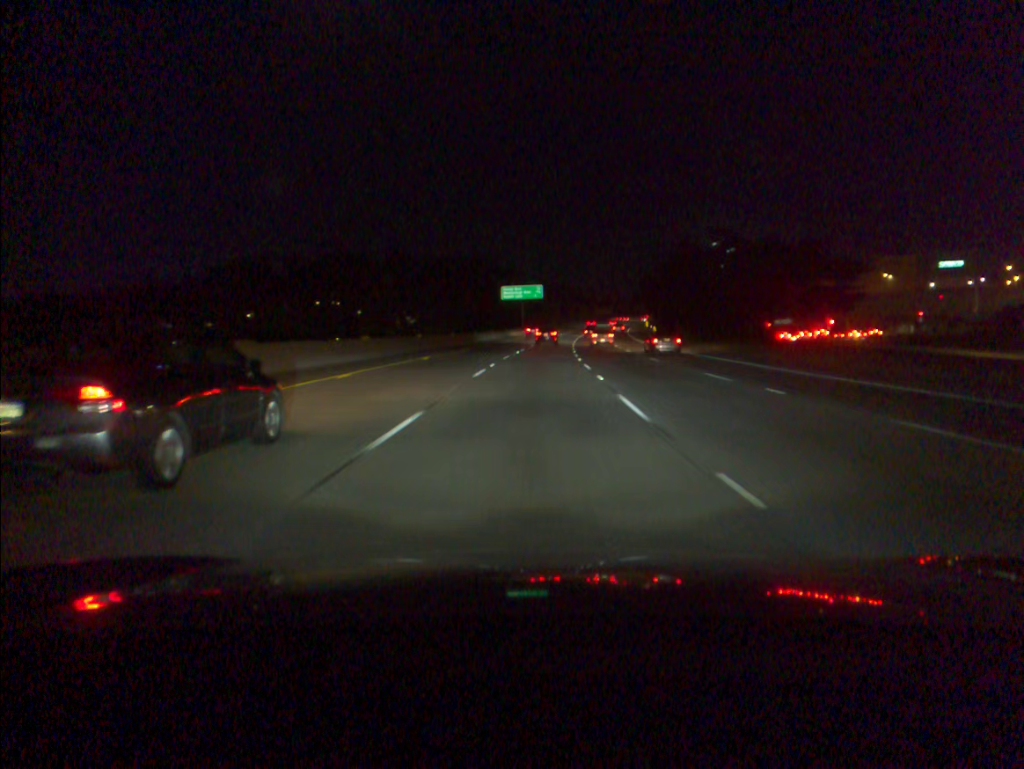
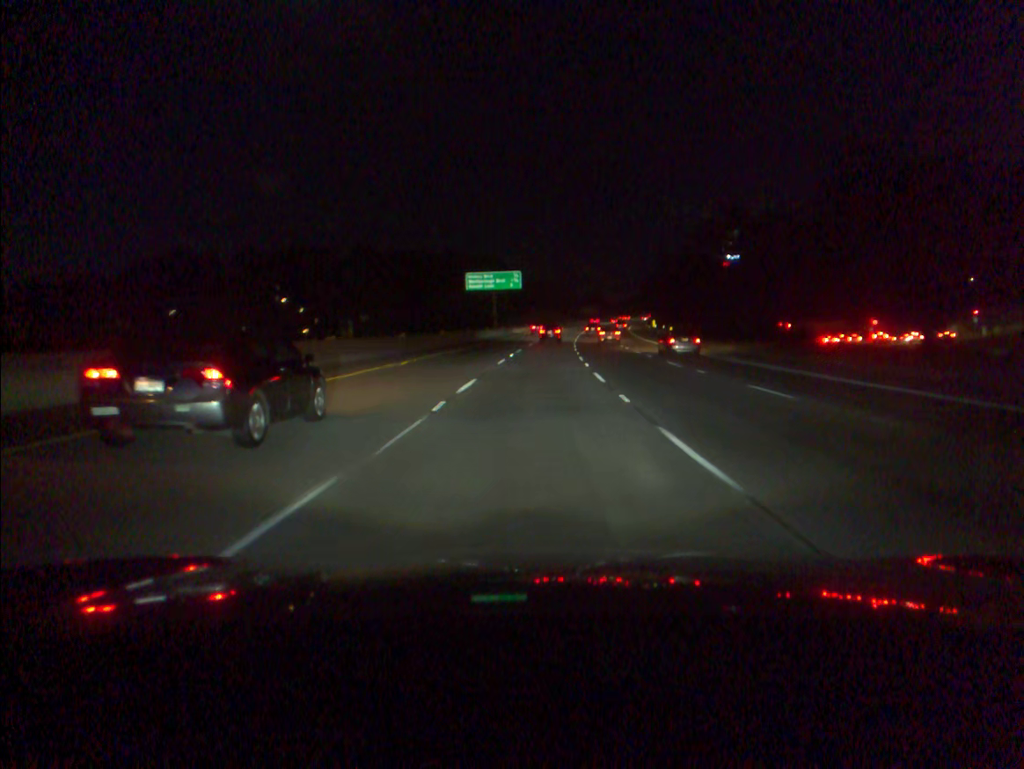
(+0.5, +35.1) m; +2°
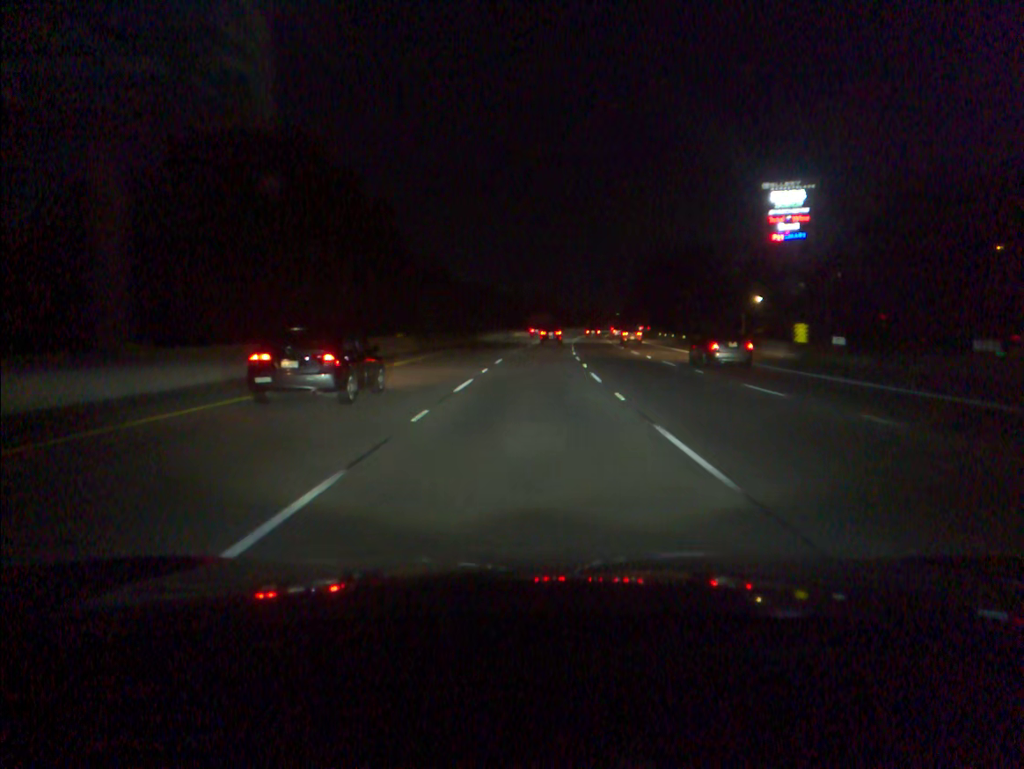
(+3.1, +87.6) m; +4°
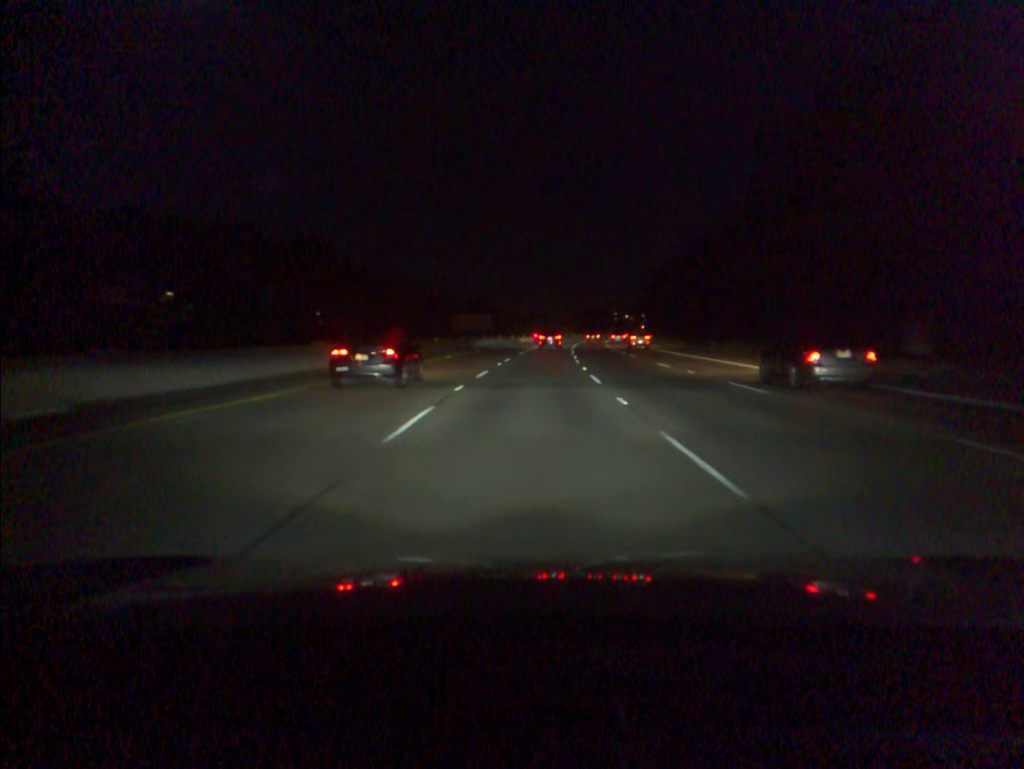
(+3.1, +87.0) m; +4°
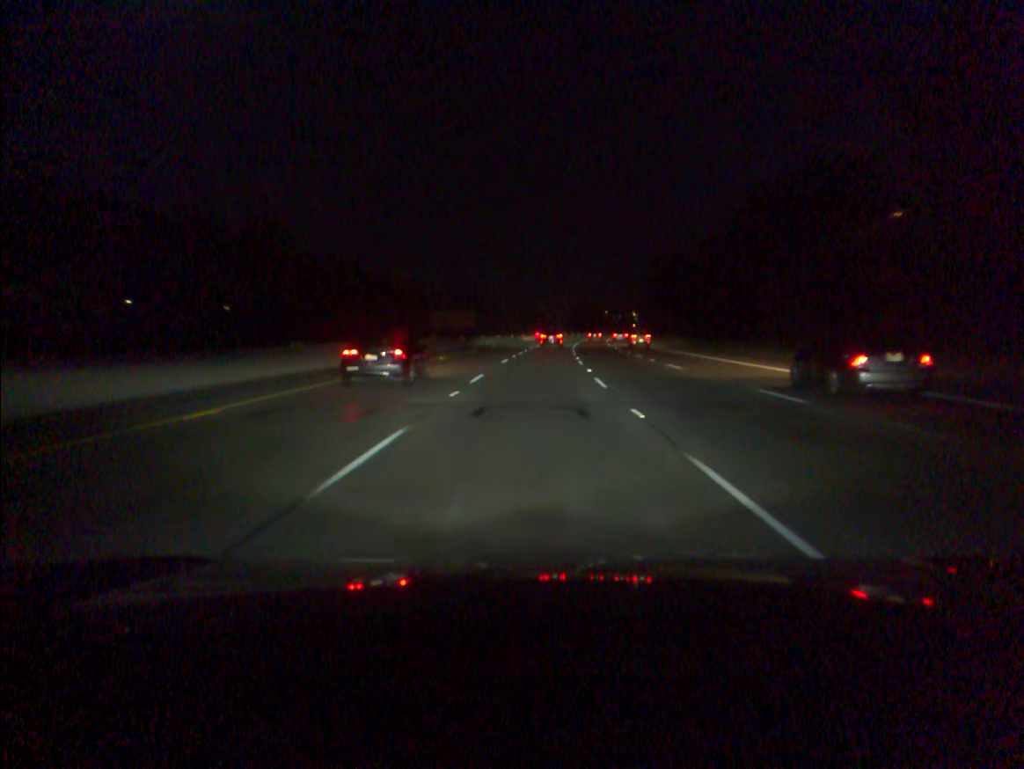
(+0.1, +17.3) m; +1°
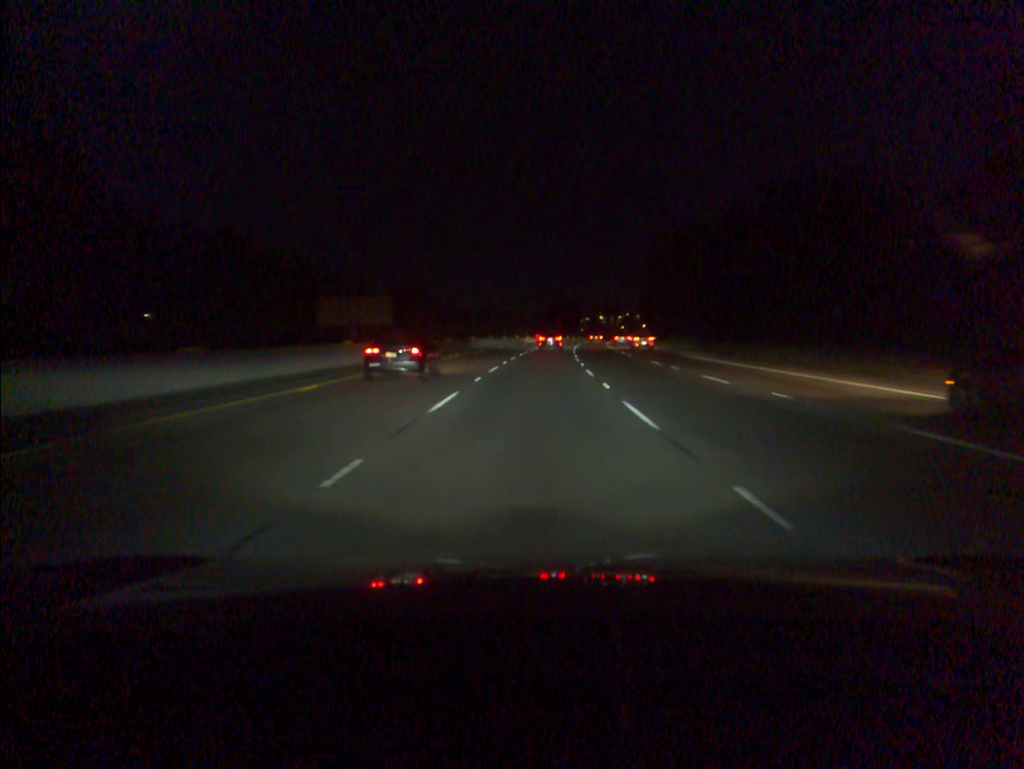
(+1.2, +52.0) m; +3°
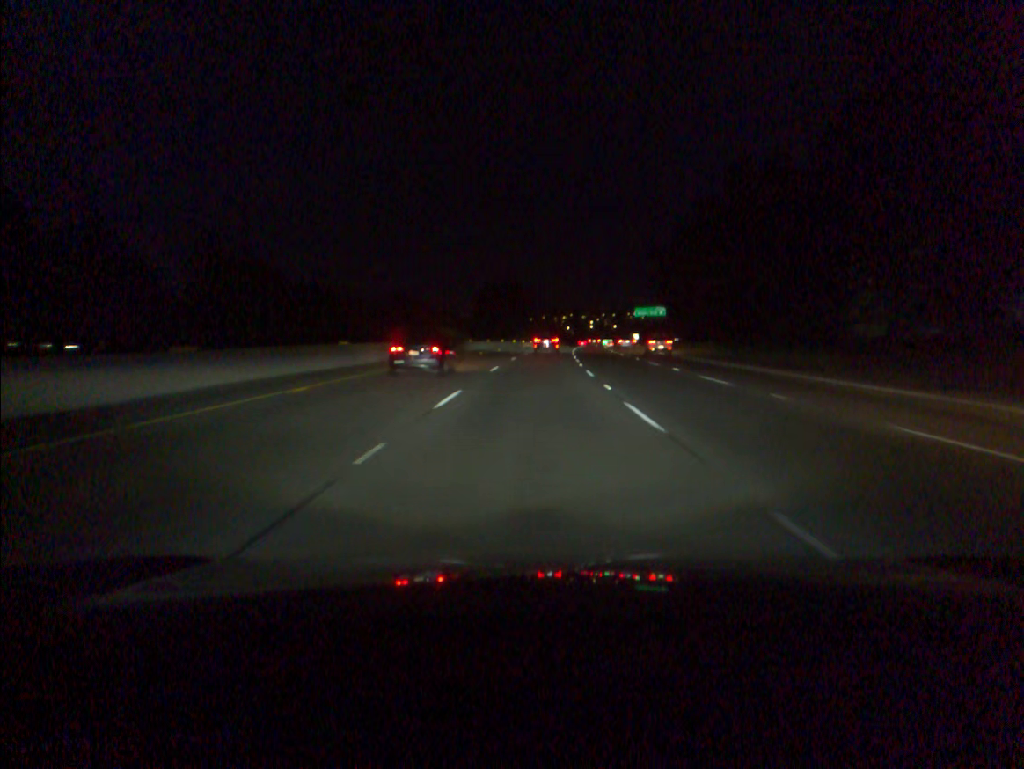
(+3.2, +87.5) m; +4°
